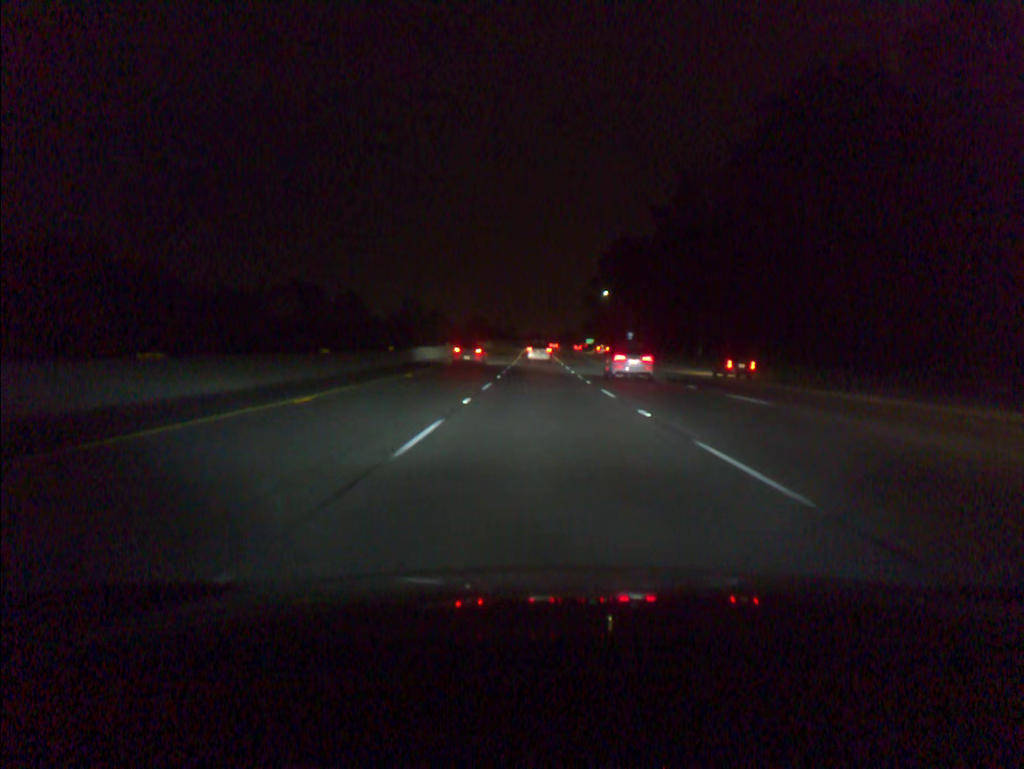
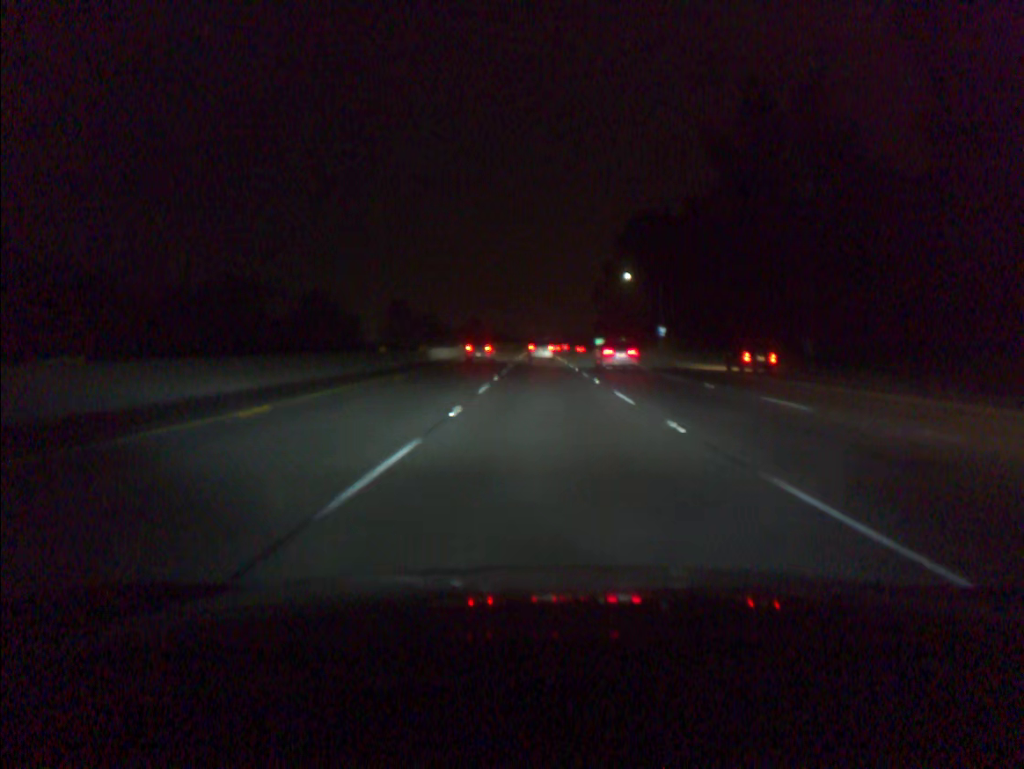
(-0.1, +32.3) m; 0°
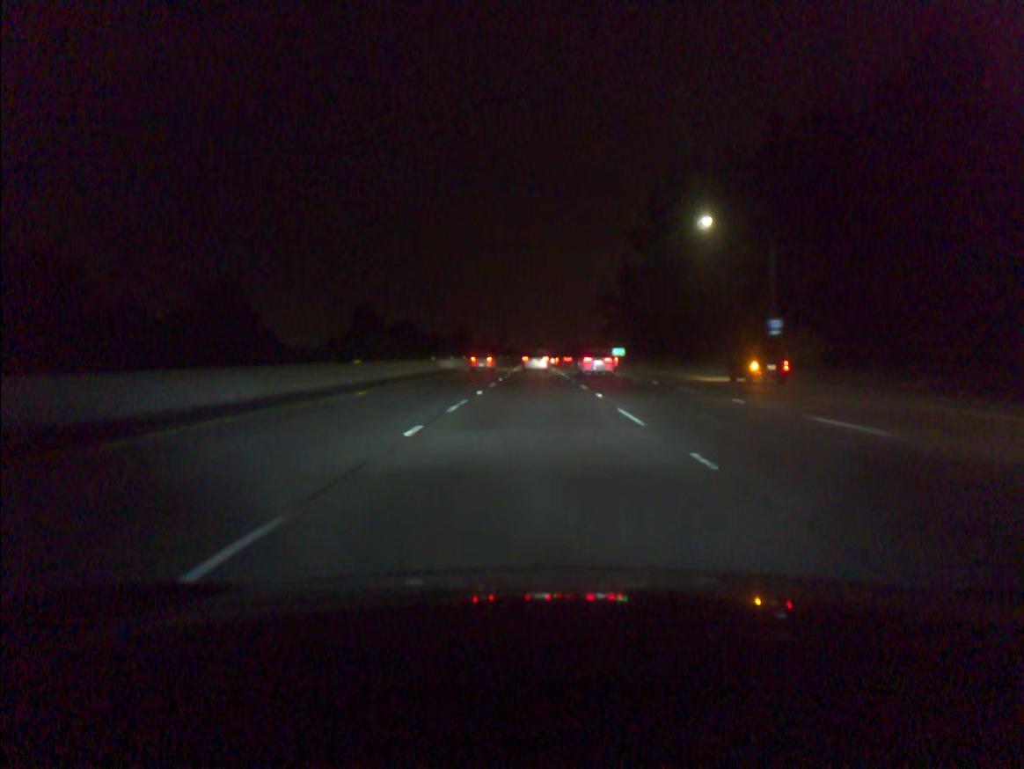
(+0.1, +48.1) m; 0°
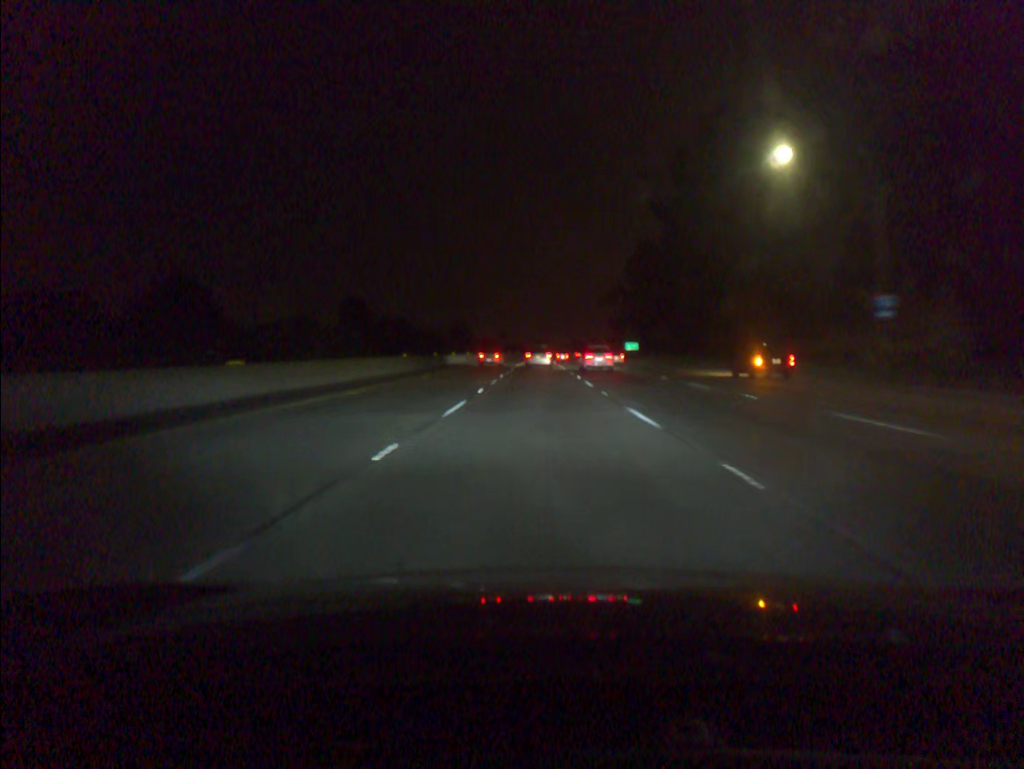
(0.0, +15.9) m; 0°
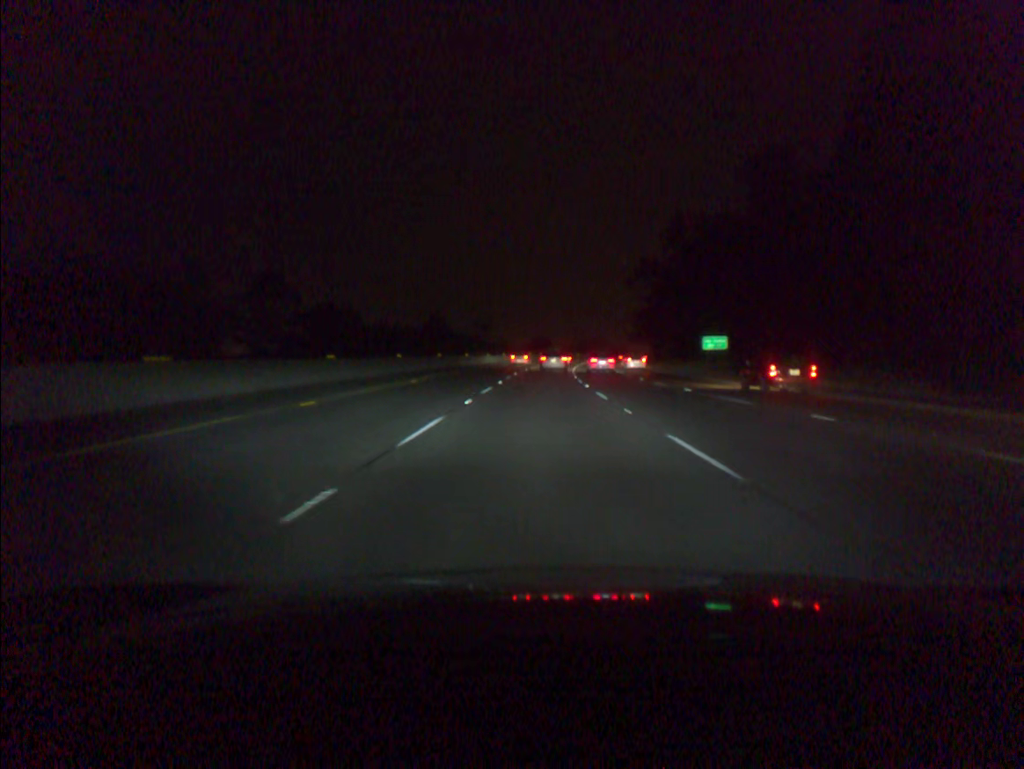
(+0.1, +63.1) m; 0°
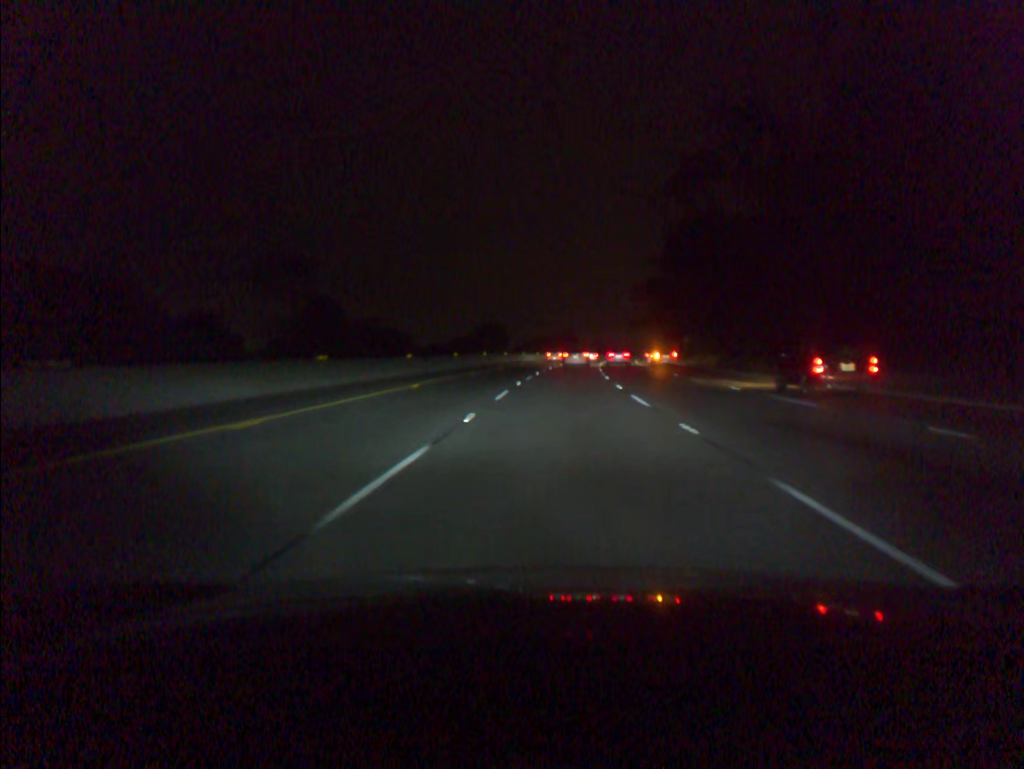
(+1.6, +77.6) m; +3°
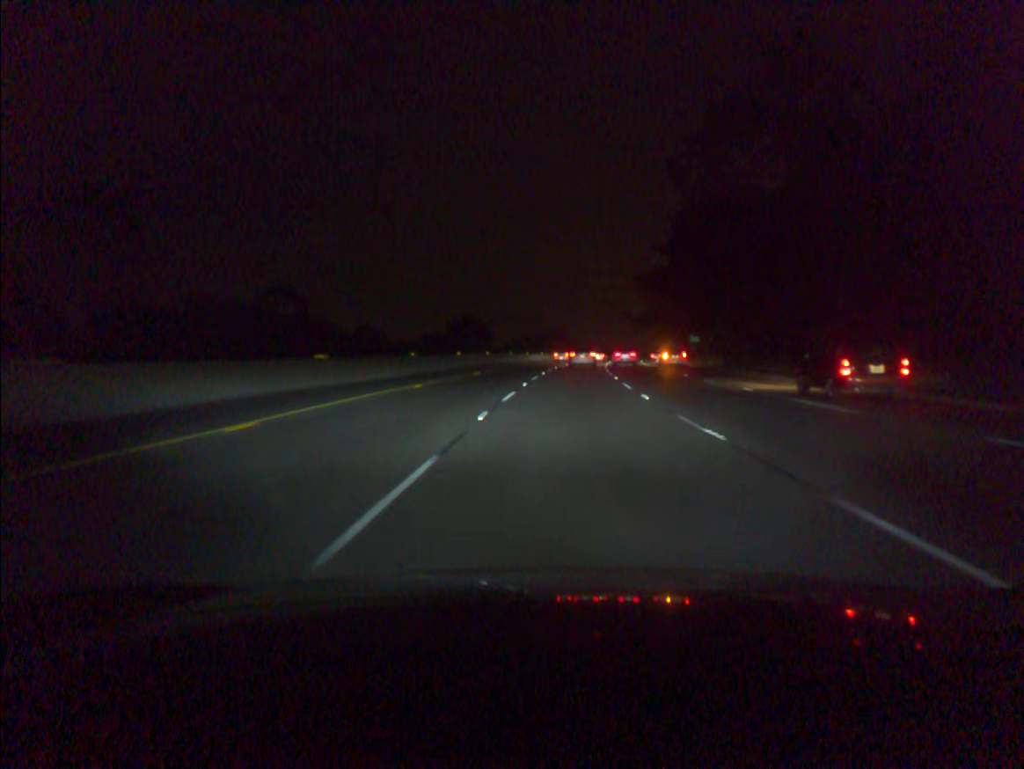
(+0.1, +15.5) m; +1°
